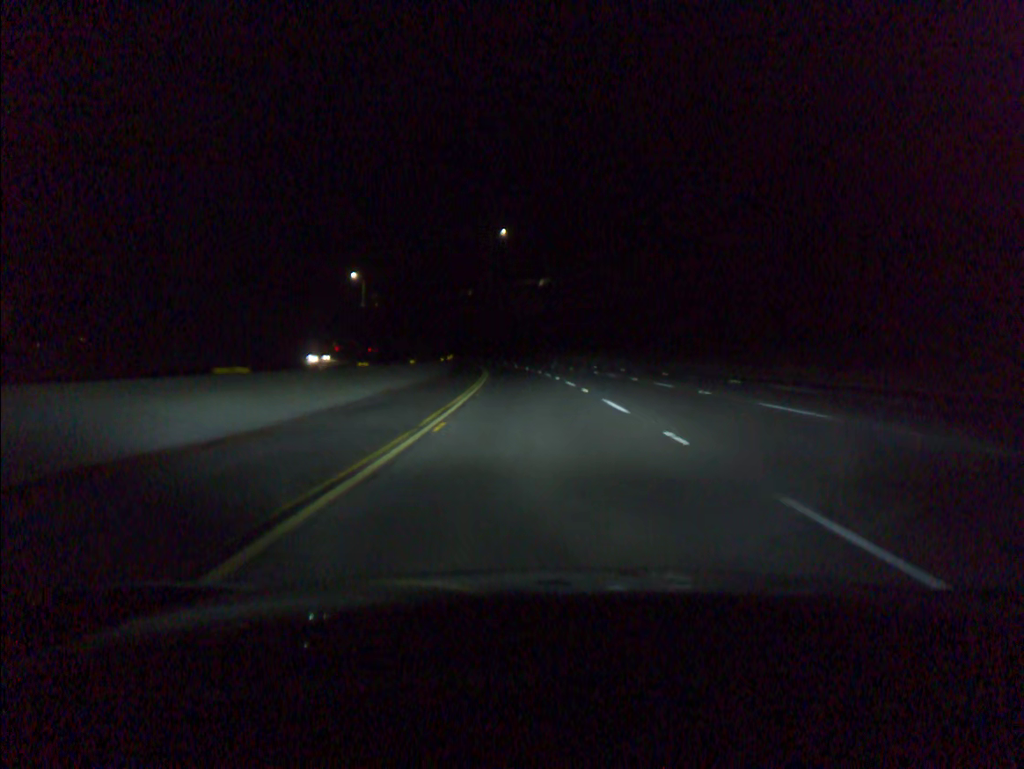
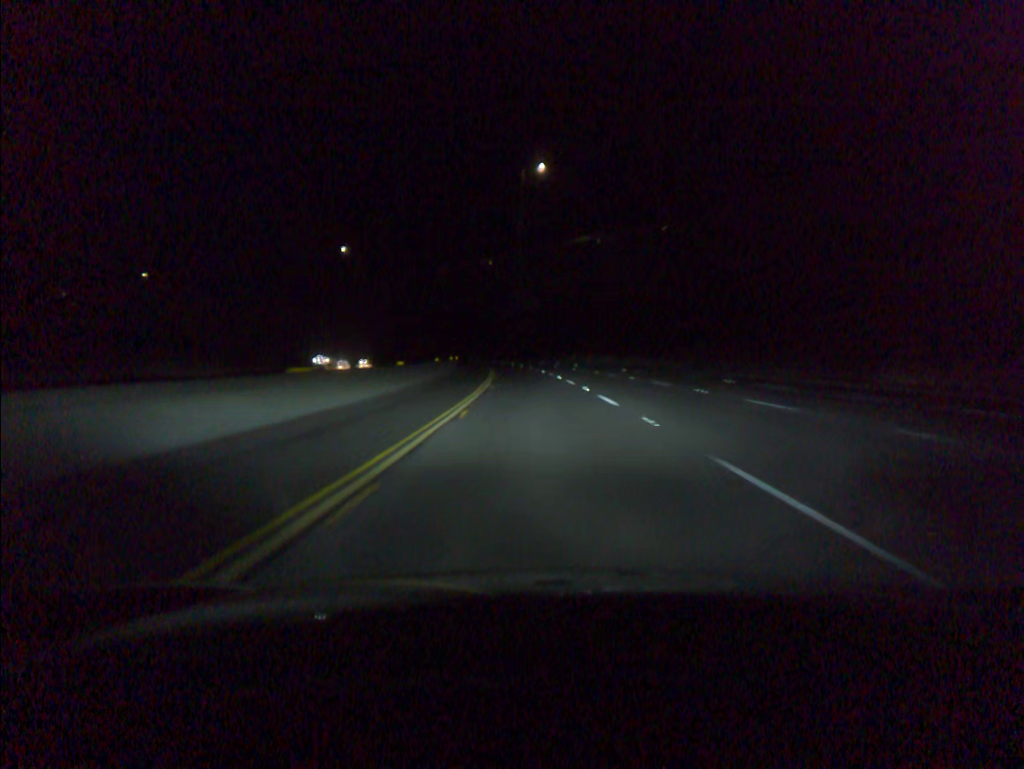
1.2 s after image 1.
(-1.2, +40.9) m; -3°
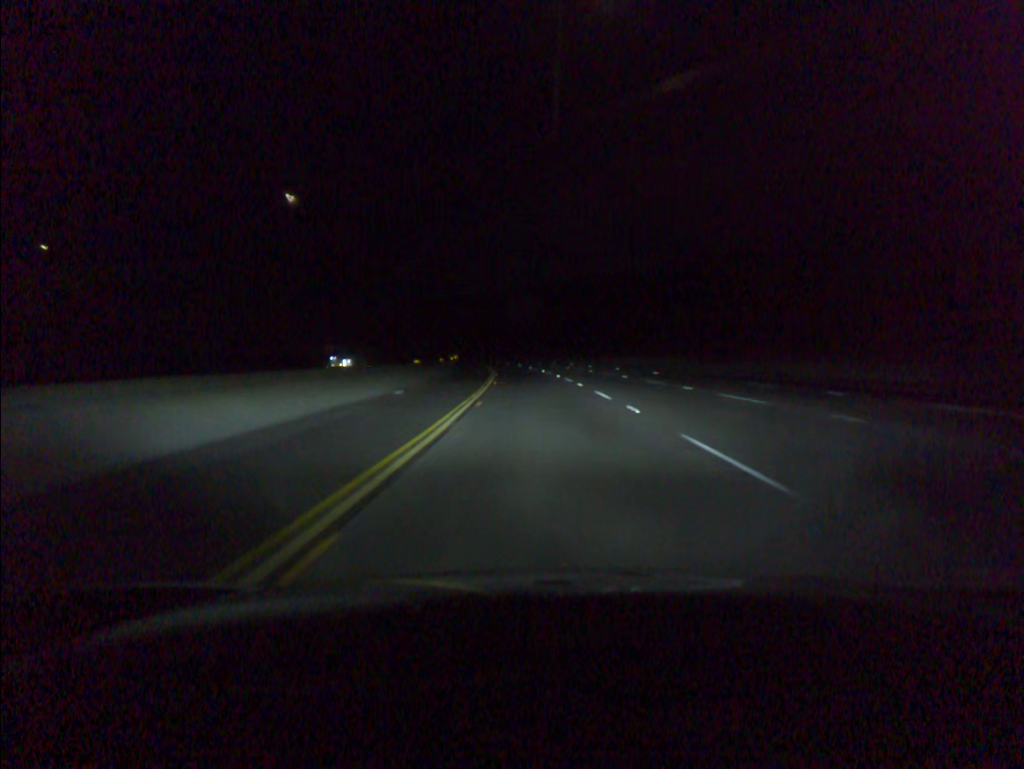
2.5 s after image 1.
(-1.0, +40.9) m; -3°
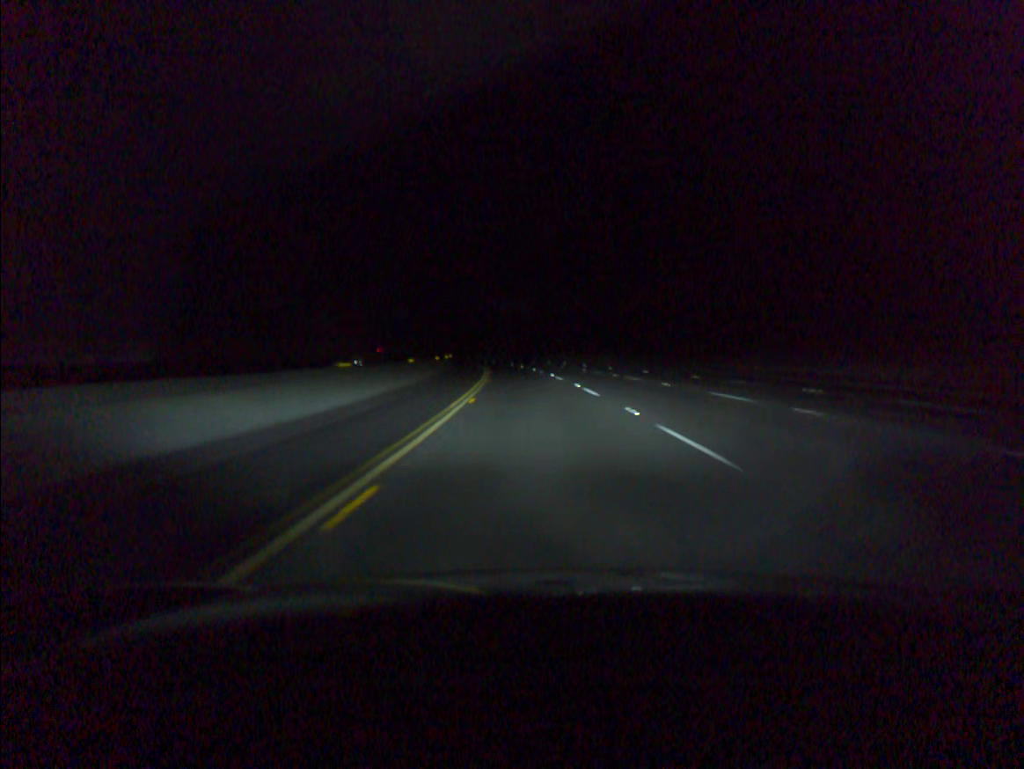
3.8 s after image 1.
(-0.9, +42.5) m; -2°
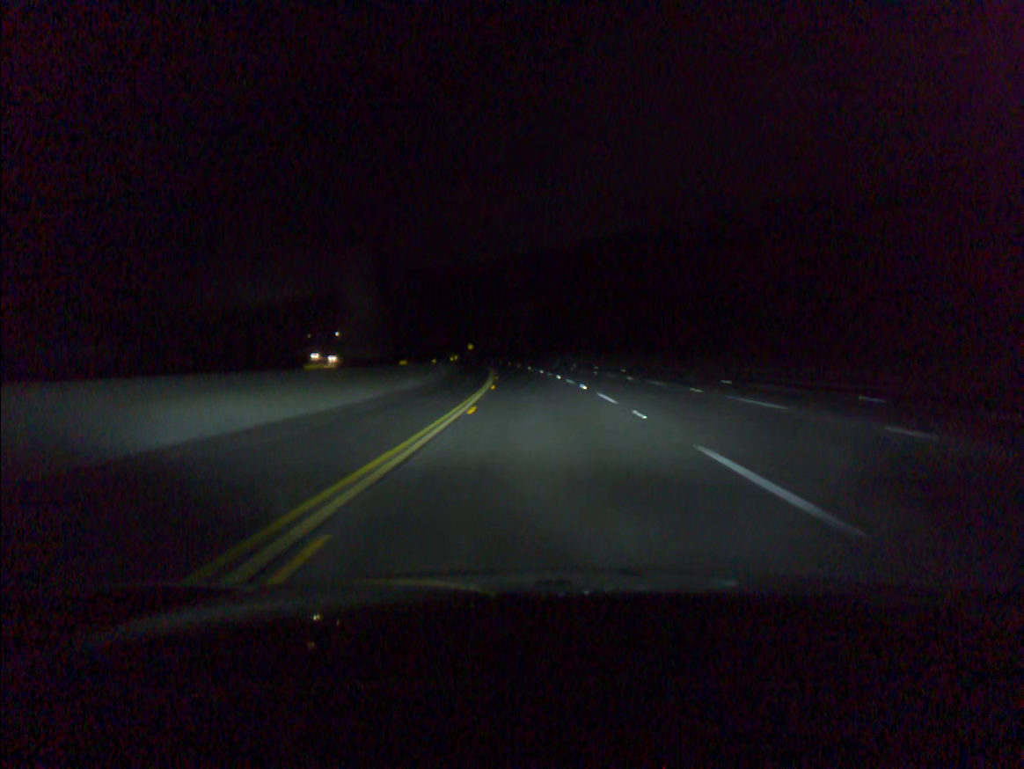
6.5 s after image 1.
(-5.4, +89.7) m; -7°
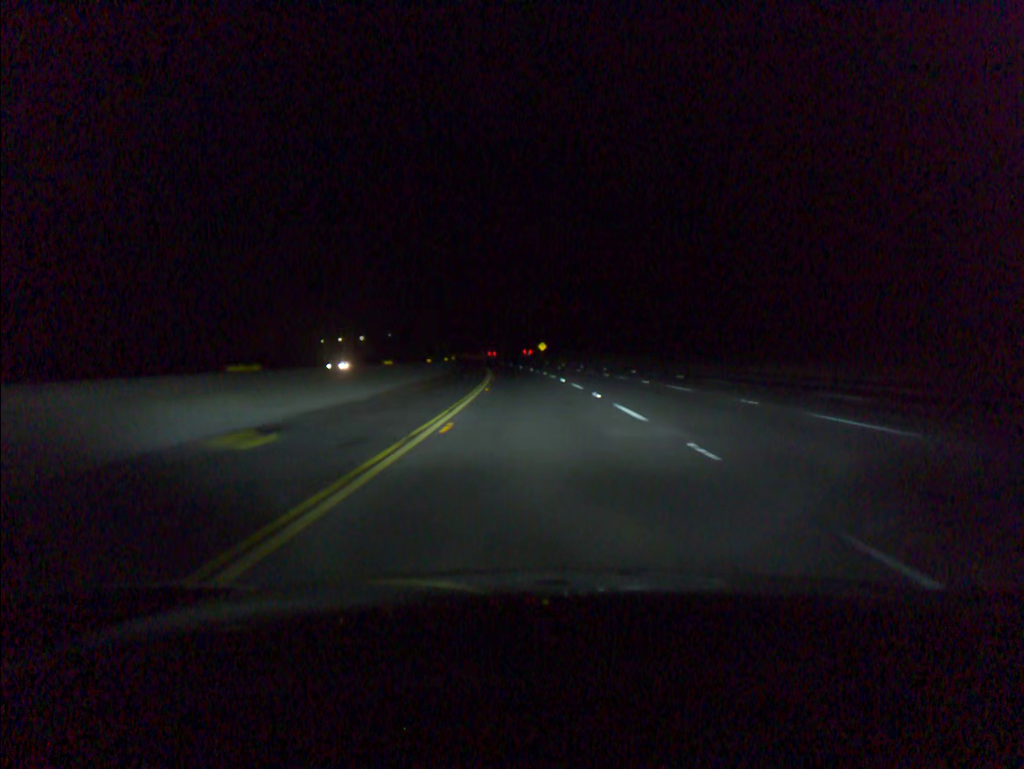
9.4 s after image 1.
(-4.8, +93.1) m; -6°
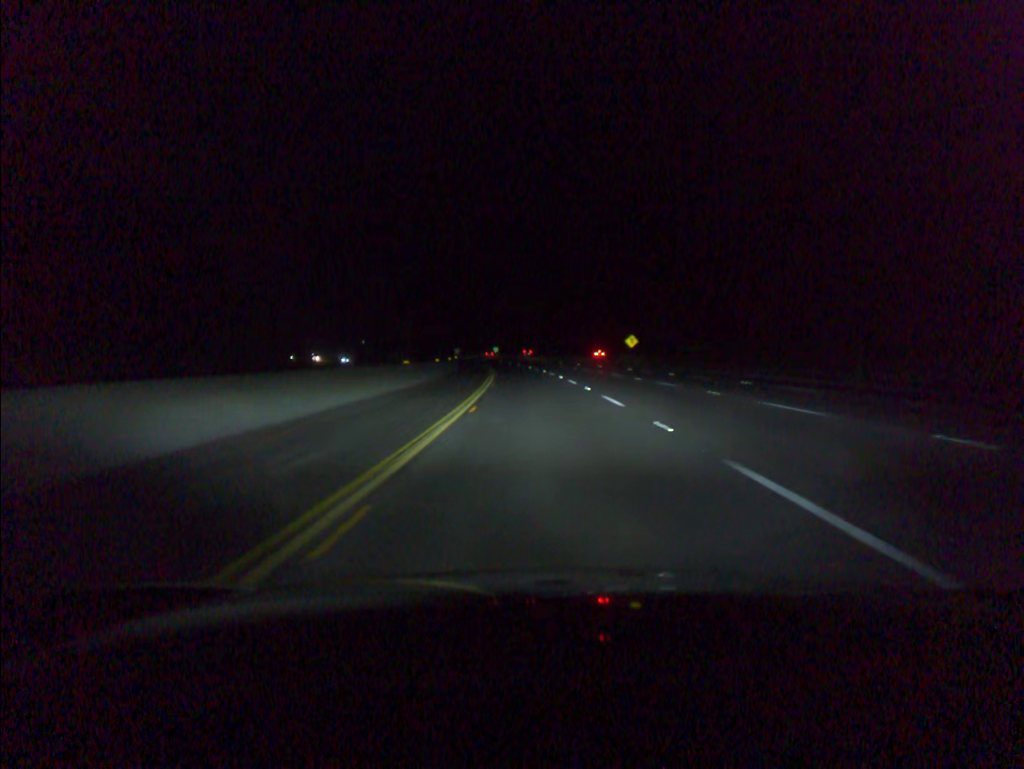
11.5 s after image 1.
(-3.0, +68.6) m; -5°
